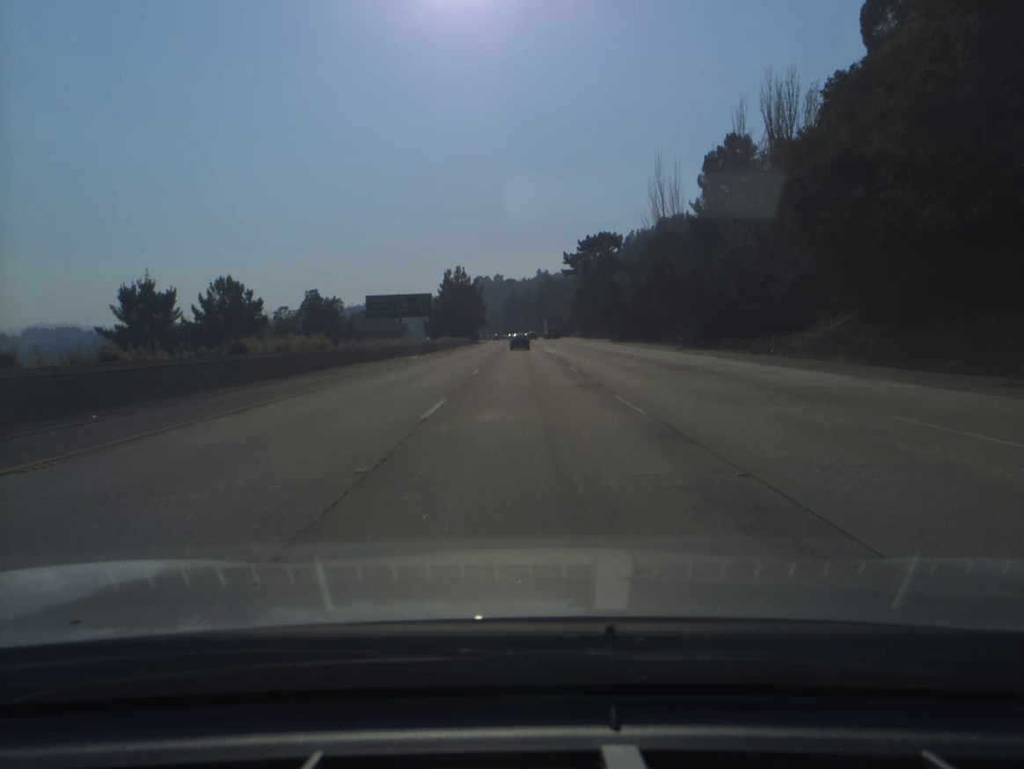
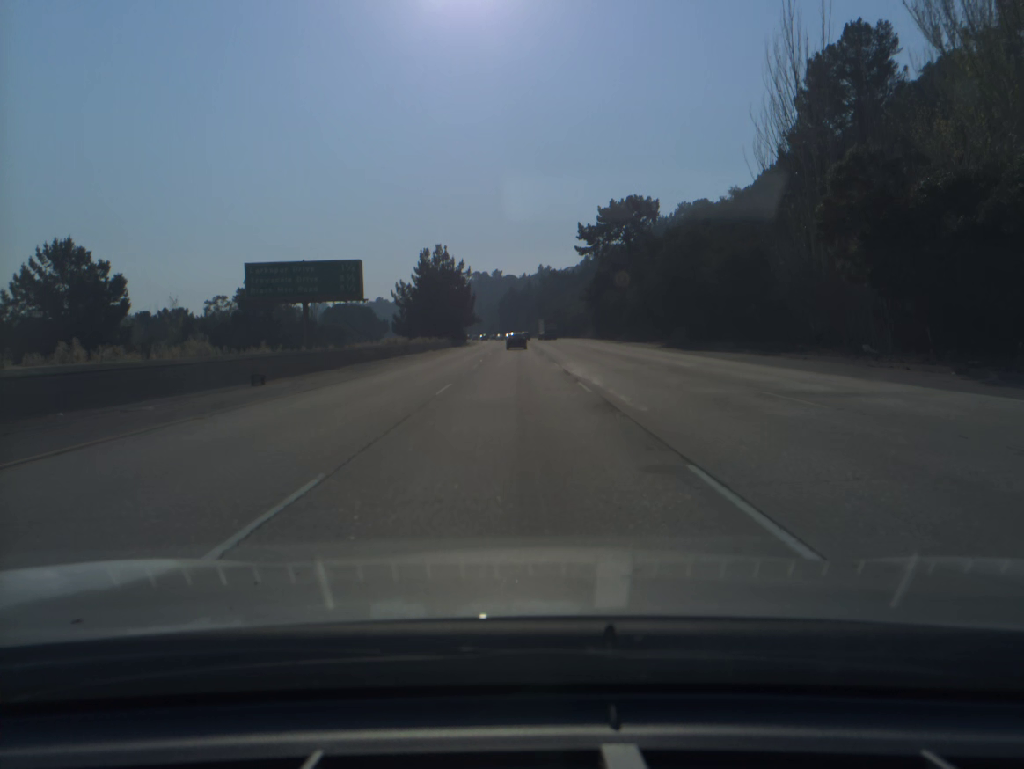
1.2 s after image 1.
(+0.1, +38.4) m; 0°
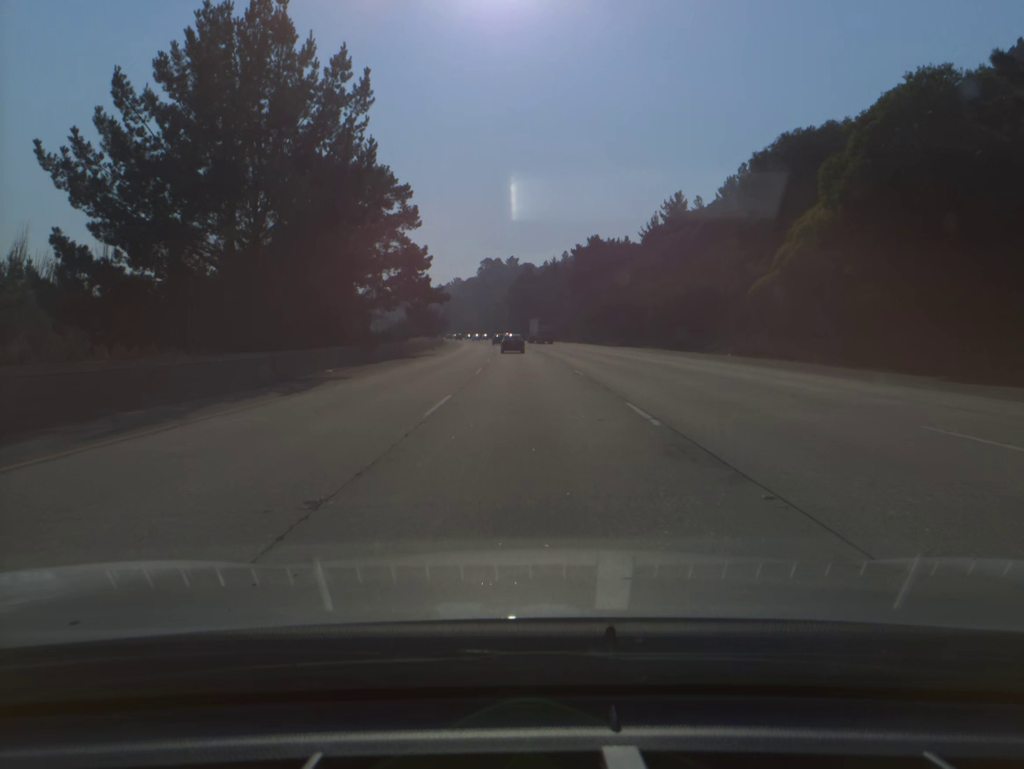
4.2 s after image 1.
(-0.9, +94.3) m; -1°
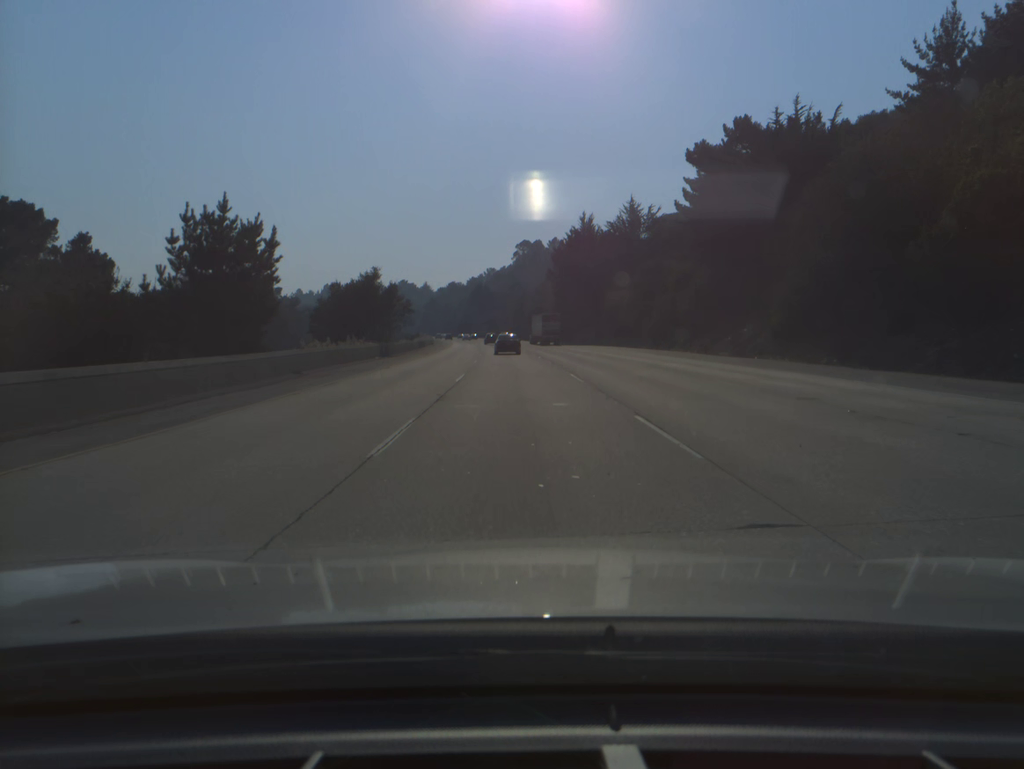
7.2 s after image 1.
(-1.7, +90.7) m; -3°
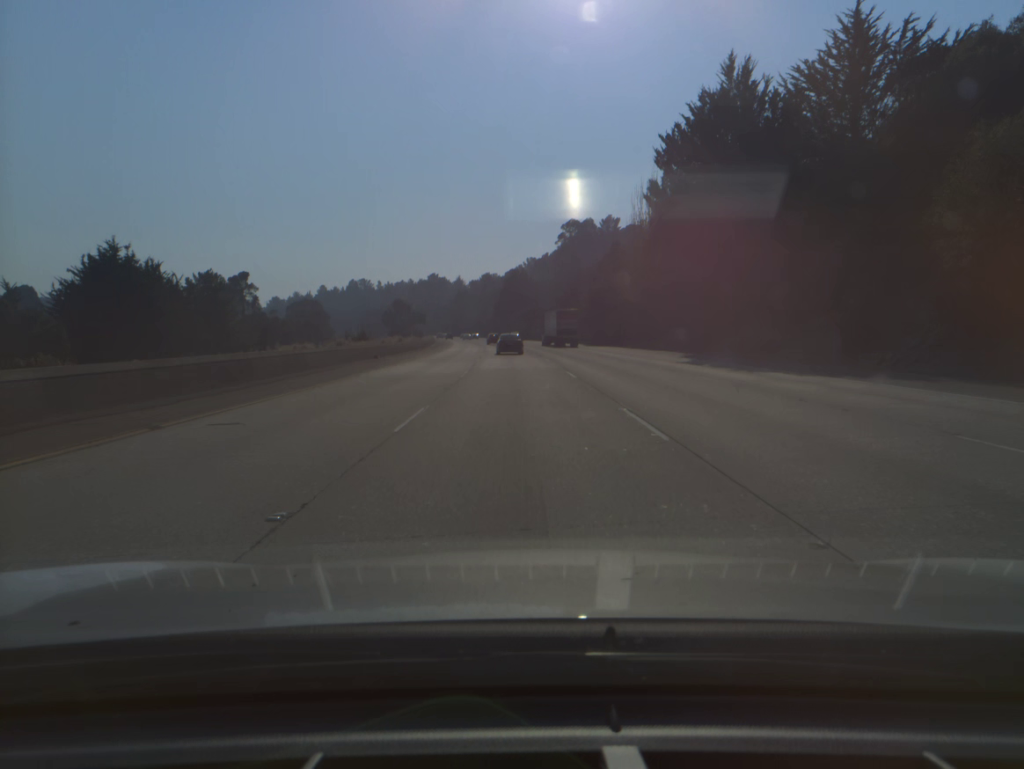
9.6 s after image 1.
(-1.9, +70.8) m; -3°
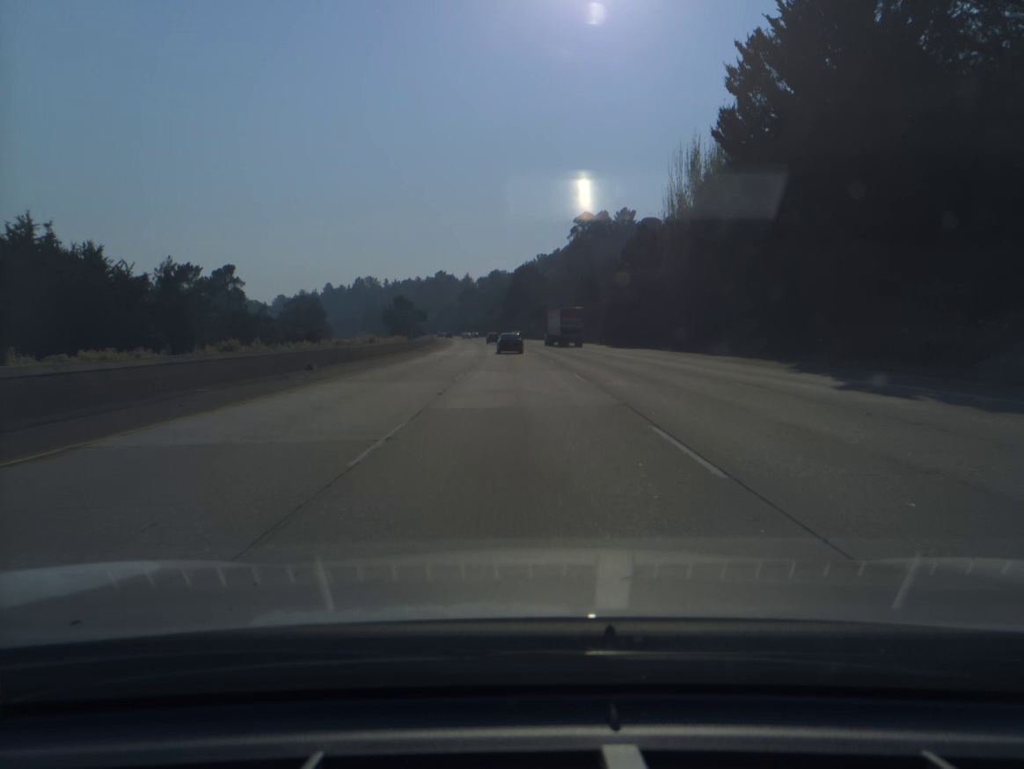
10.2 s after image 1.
(-0.1, +17.5) m; -1°
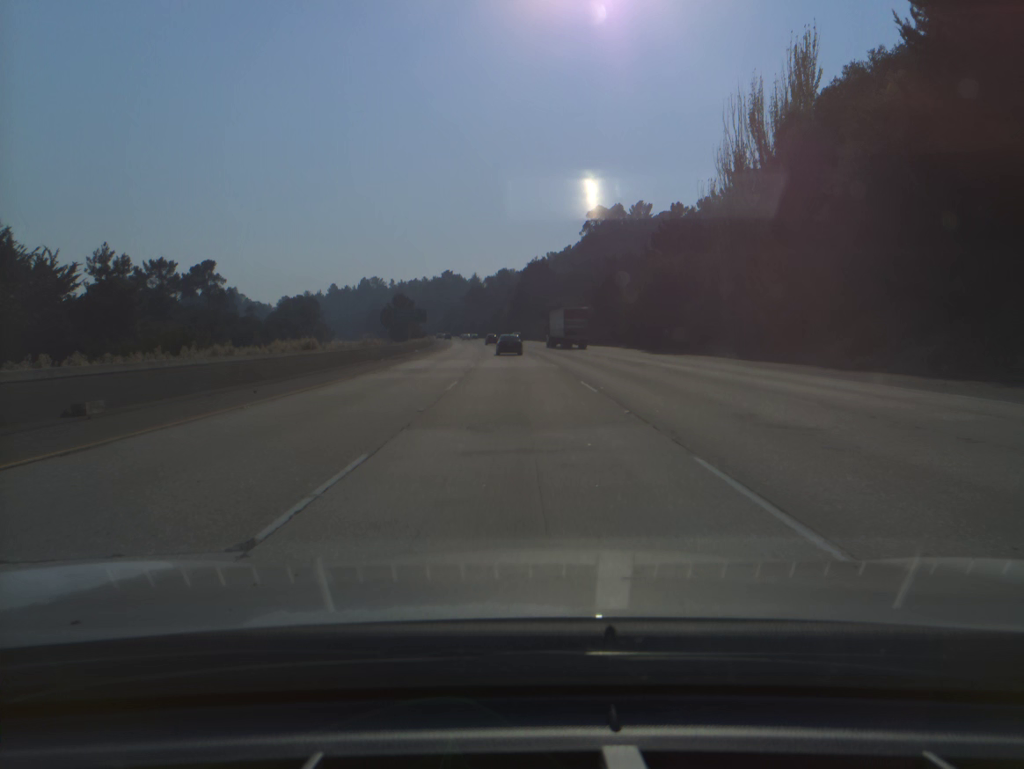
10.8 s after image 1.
(-0.1, +17.5) m; -1°
